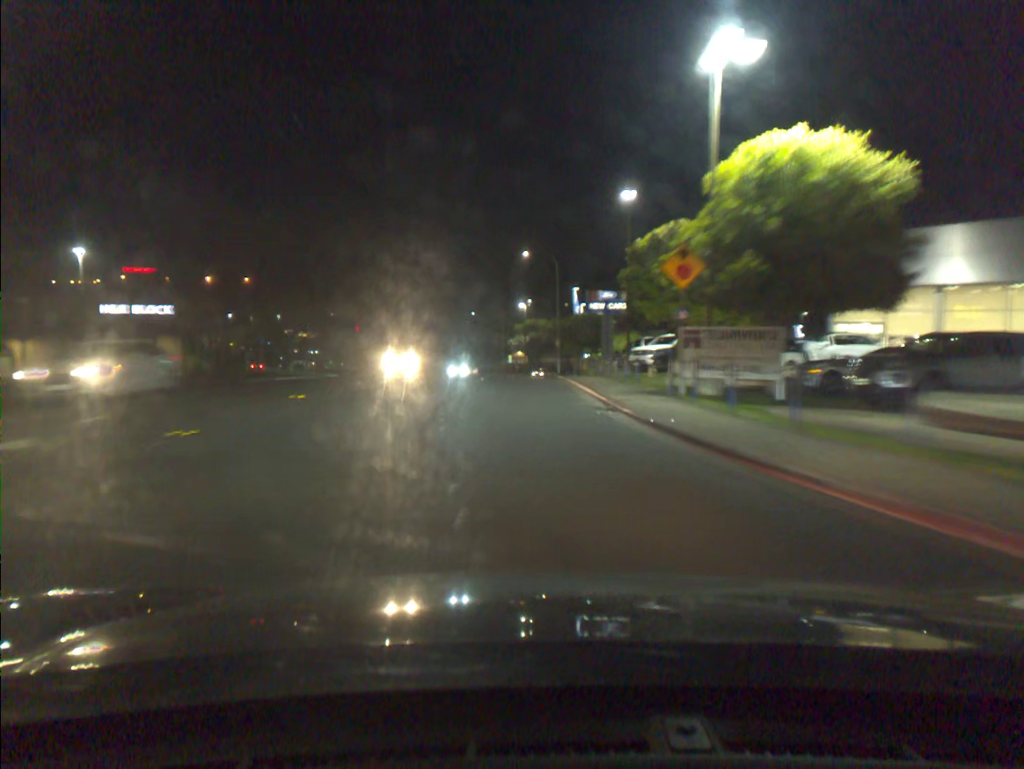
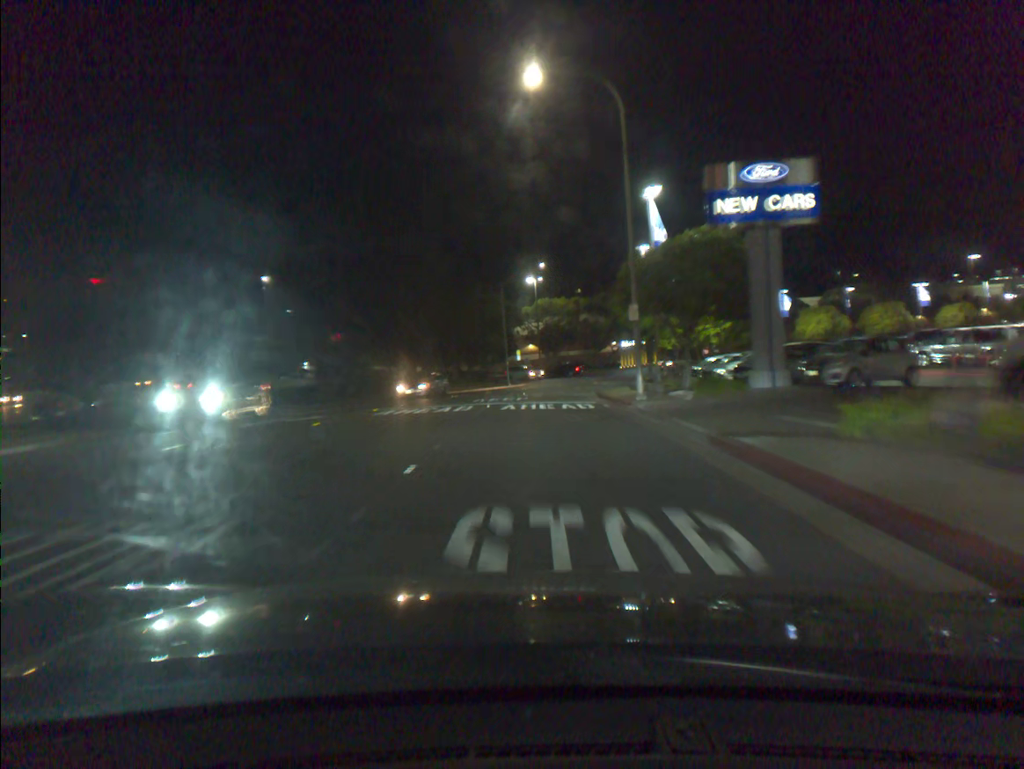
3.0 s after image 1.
(-0.8, +37.3) m; -1°
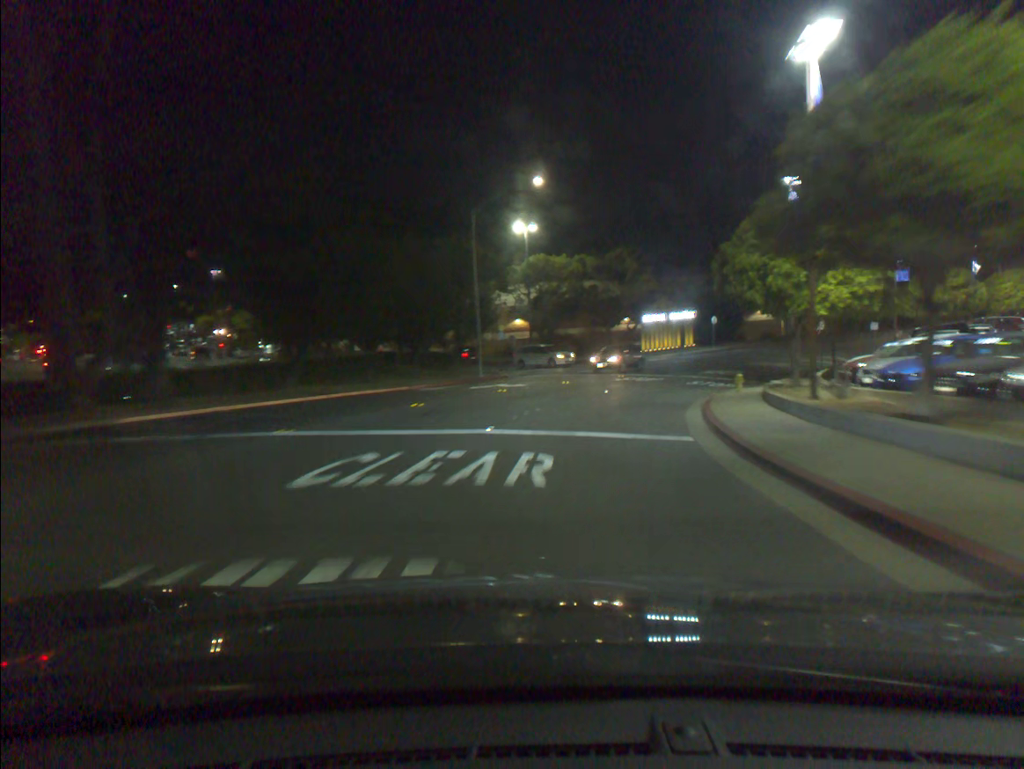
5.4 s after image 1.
(-0.1, +26.2) m; +1°
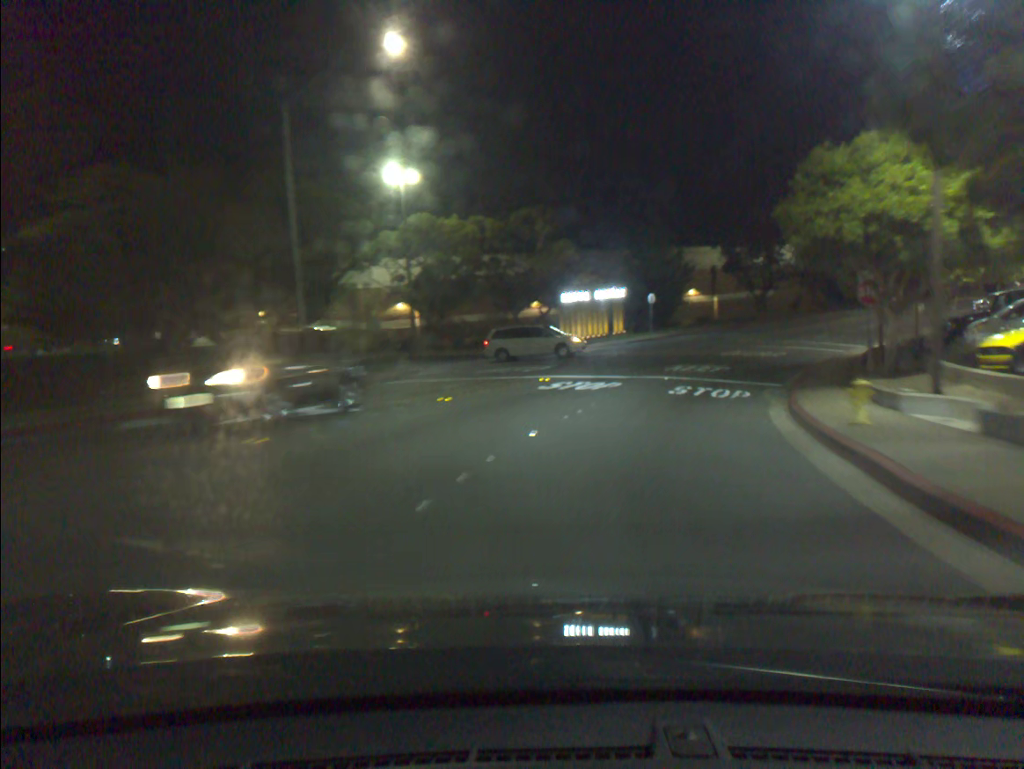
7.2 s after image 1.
(+1.0, +17.1) m; +7°
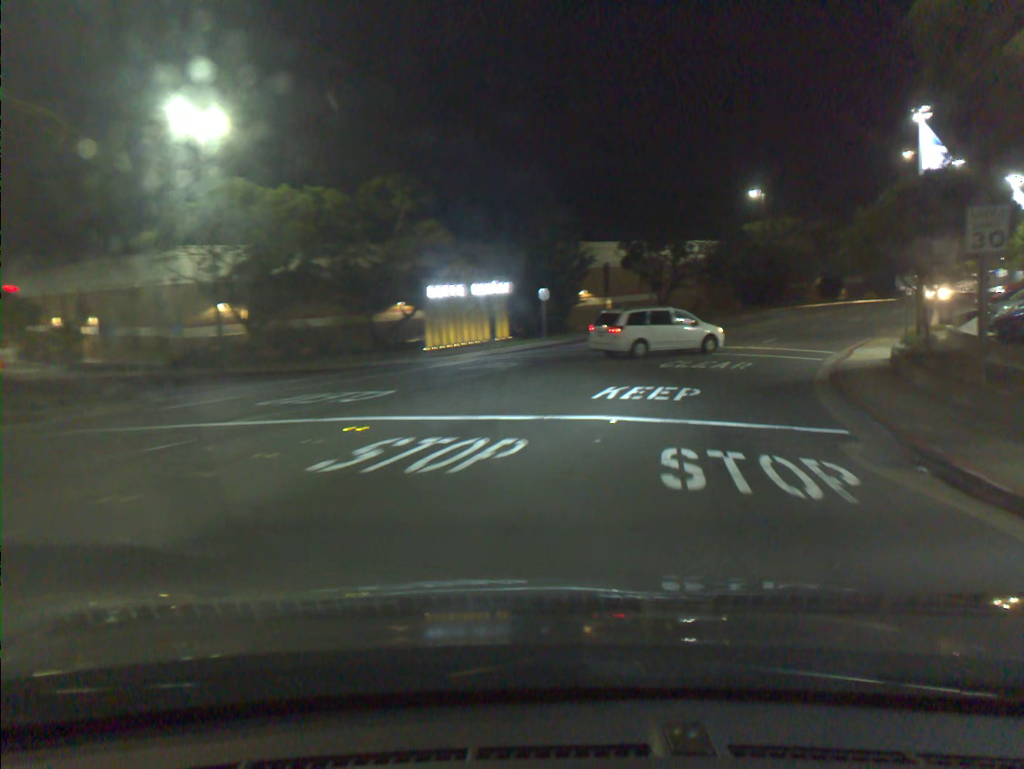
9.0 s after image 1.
(+1.0, +13.1) m; +10°
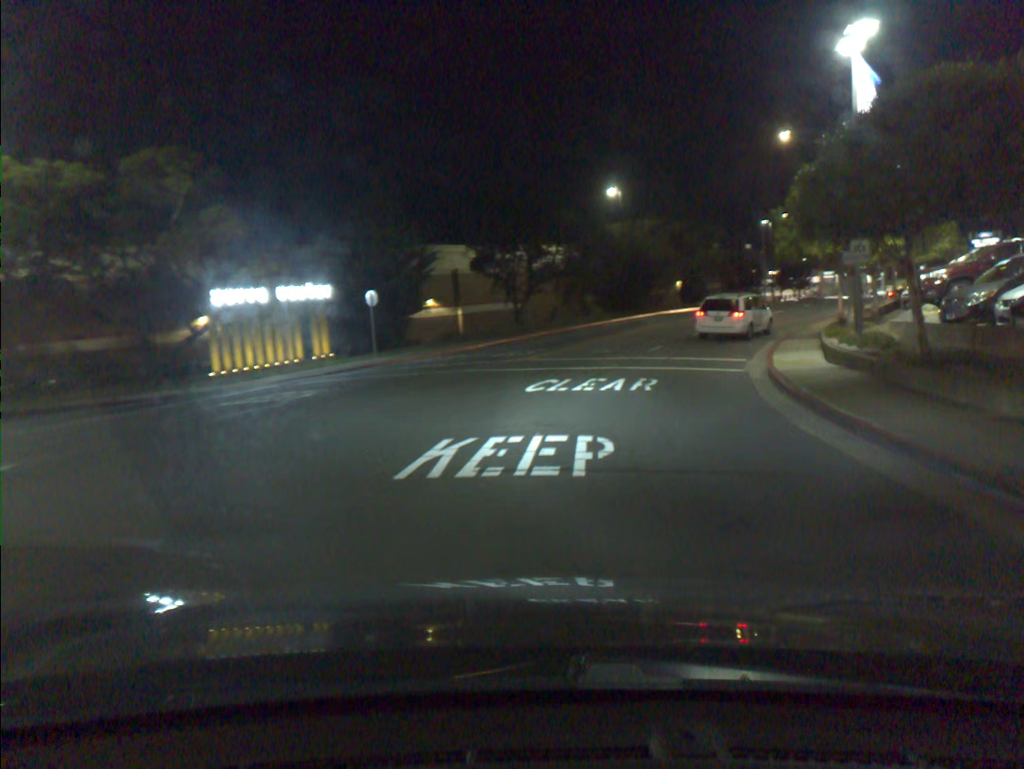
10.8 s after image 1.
(+0.8, +8.4) m; +11°
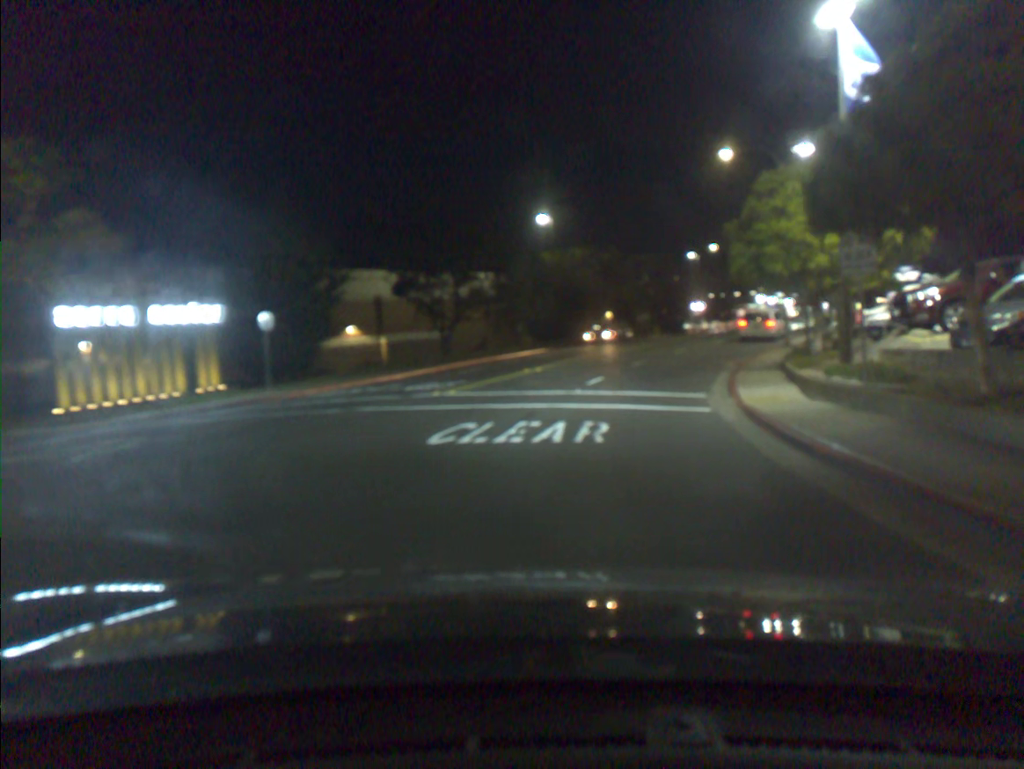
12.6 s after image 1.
(+0.2, +4.7) m; +4°
